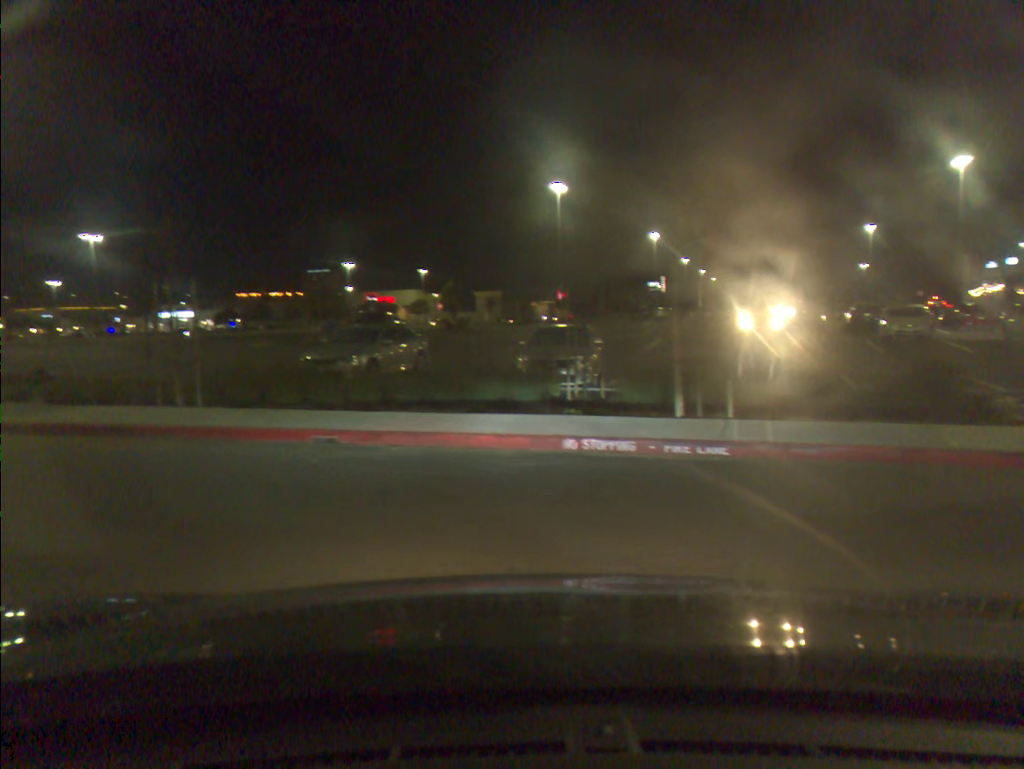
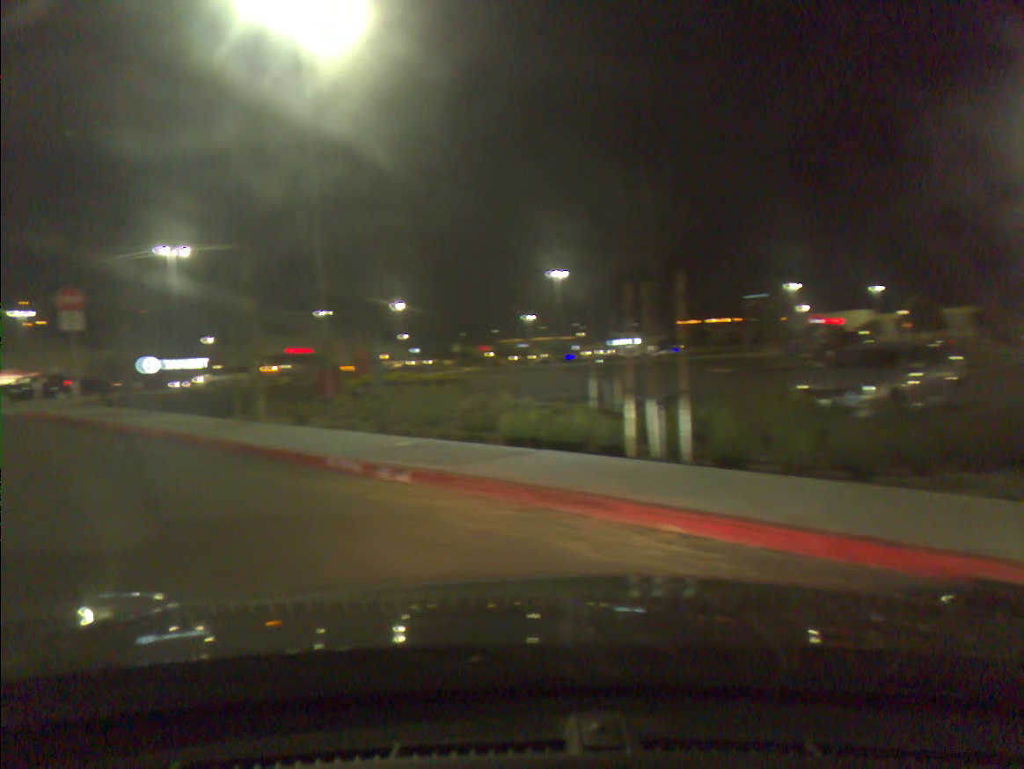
(-1.3, +4.7) m; -29°
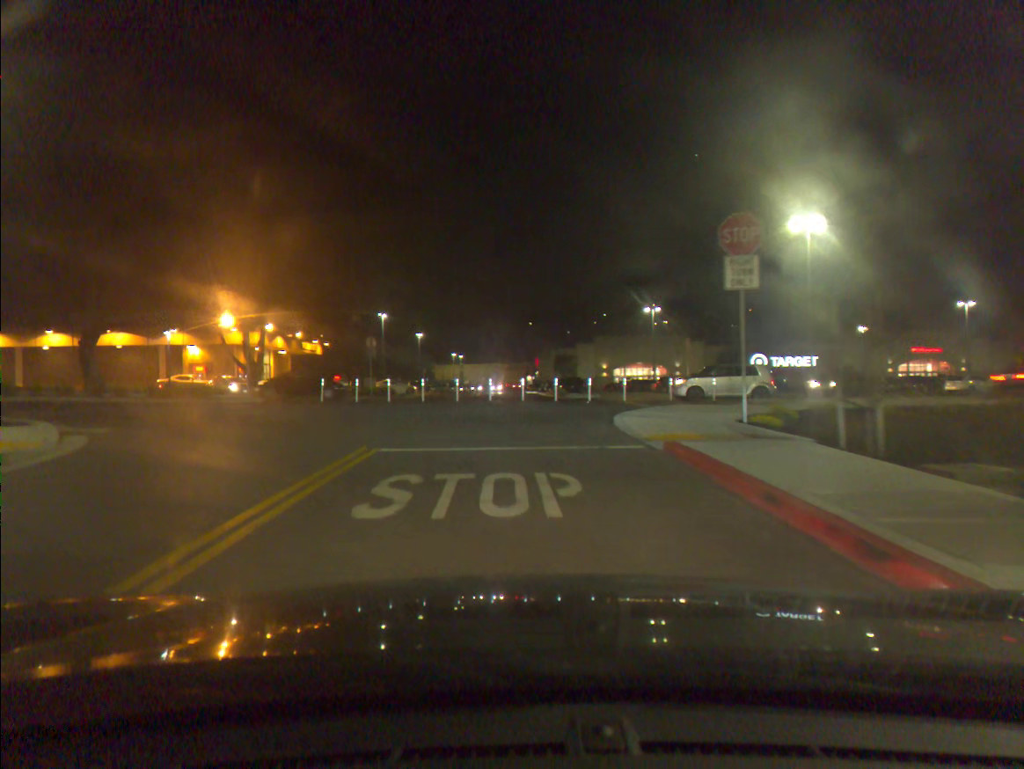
(-6.1, +13.6) m; -35°
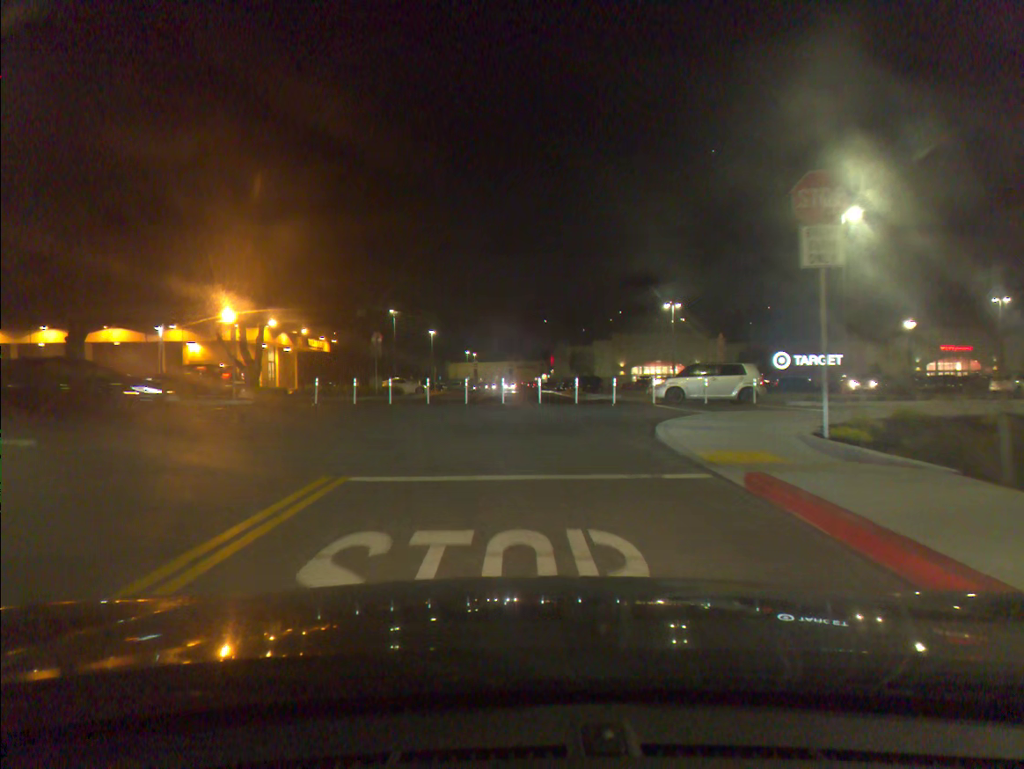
(0.0, +3.0) m; -1°
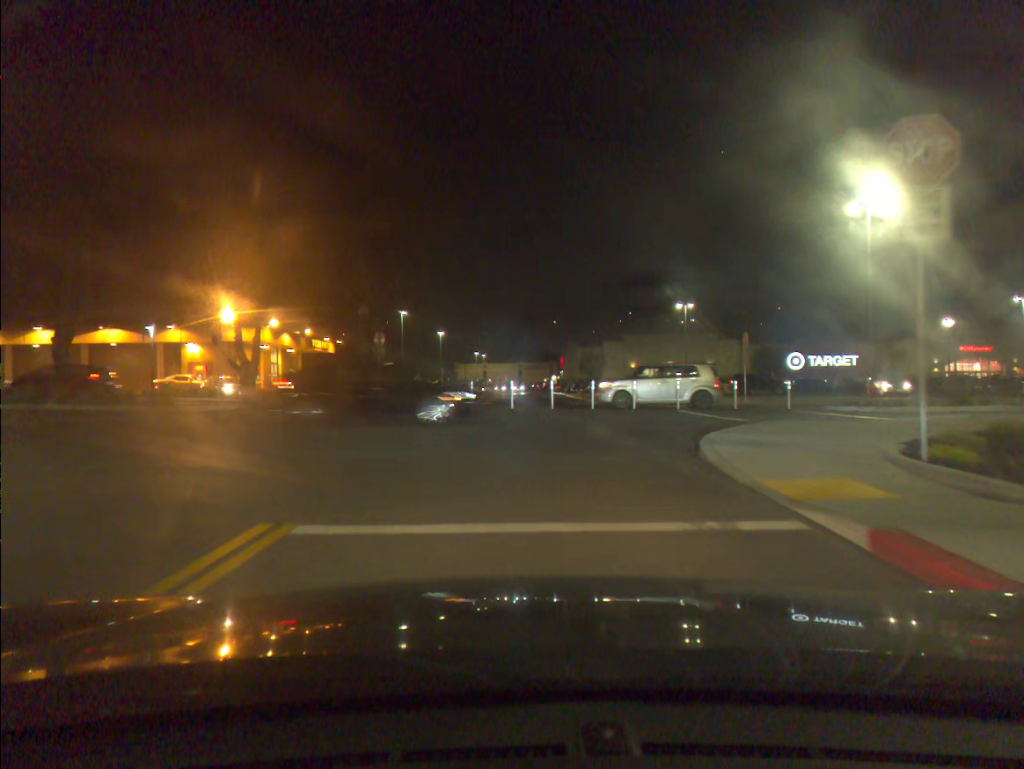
(0.0, +2.4) m; -1°
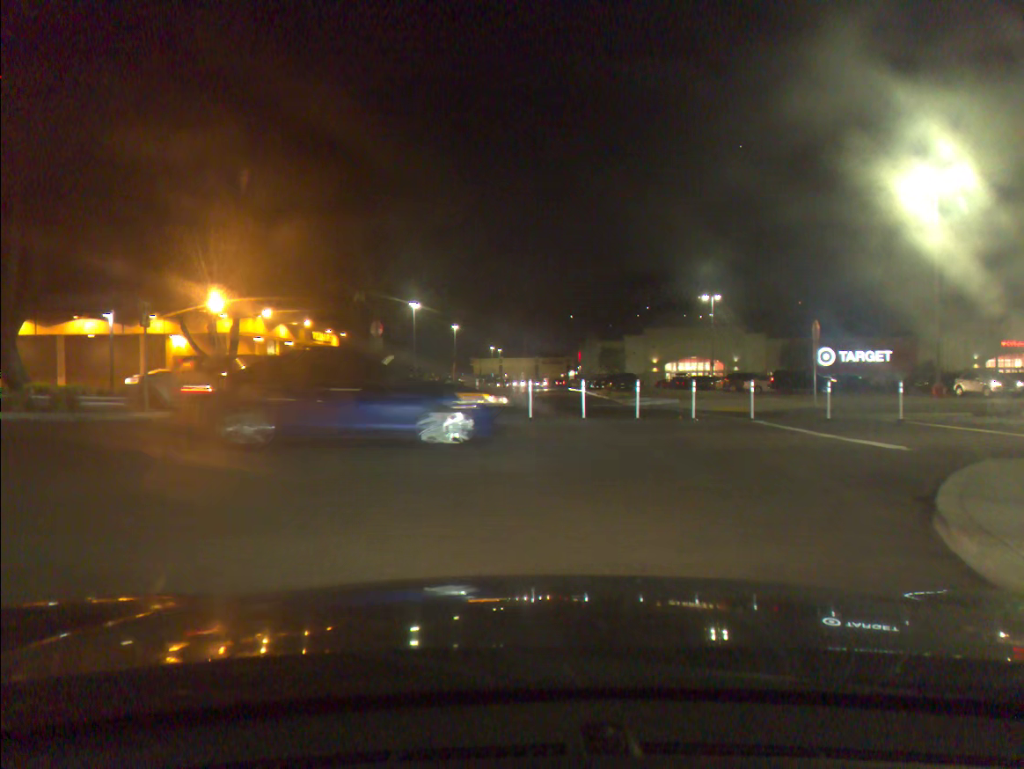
(-0.1, +6.0) m; -2°
